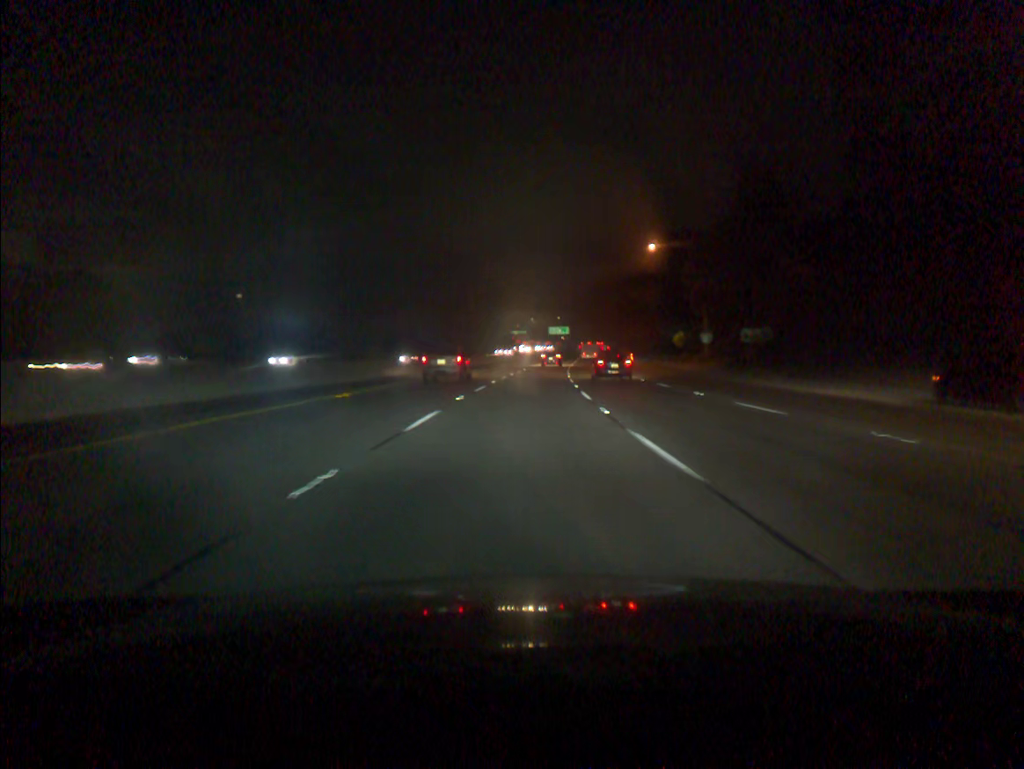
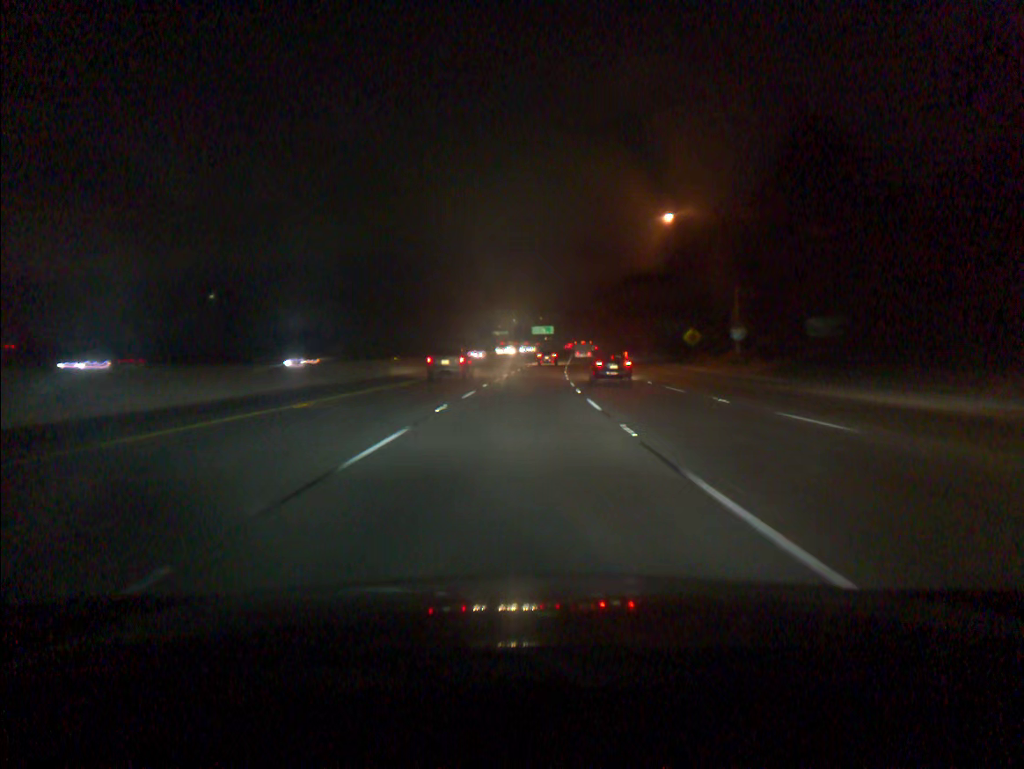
(+0.2, +18.5) m; +1°
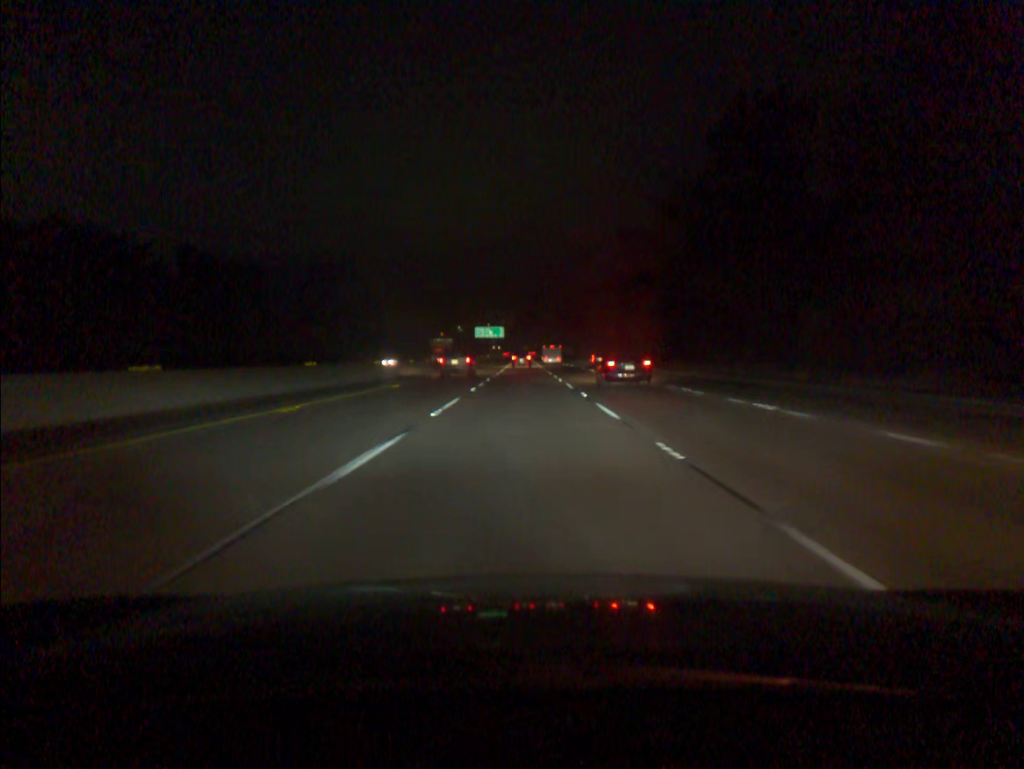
(+2.7, +73.9) m; +4°
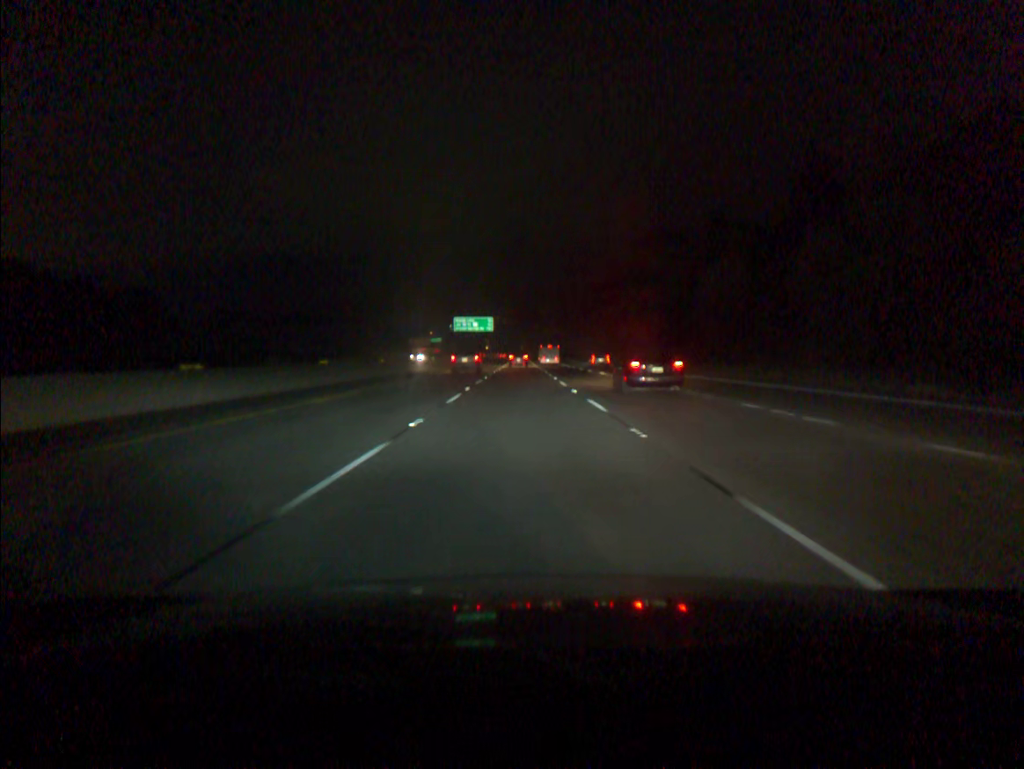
(+0.4, +55.3) m; 0°
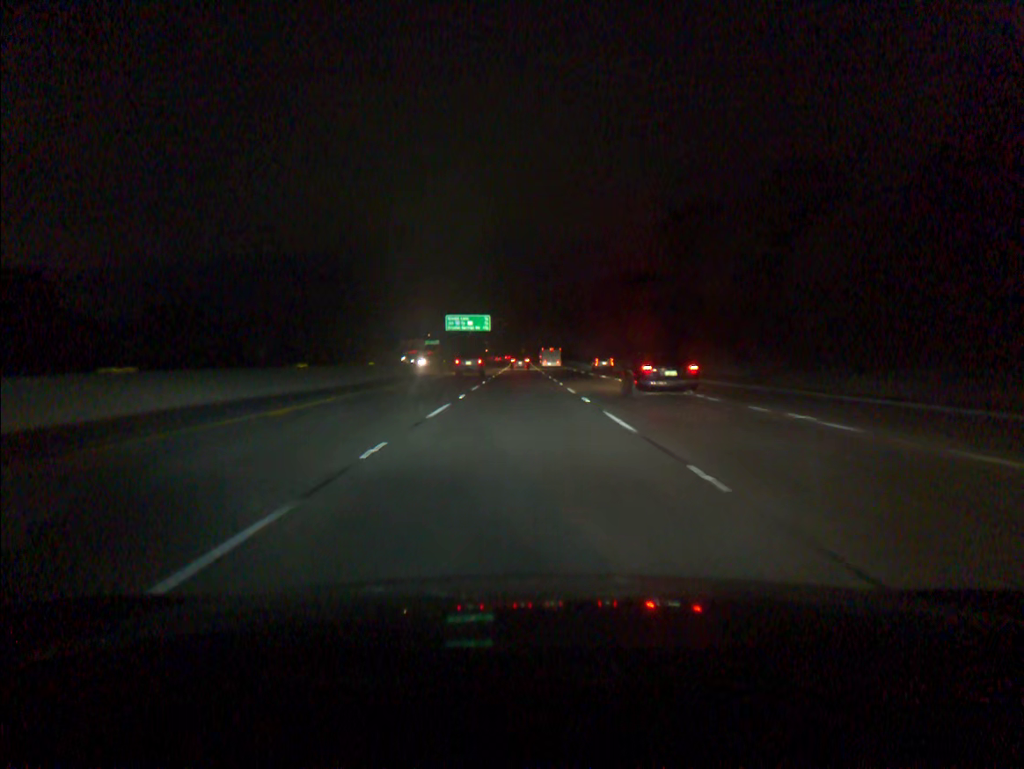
(0.0, +18.4) m; 0°
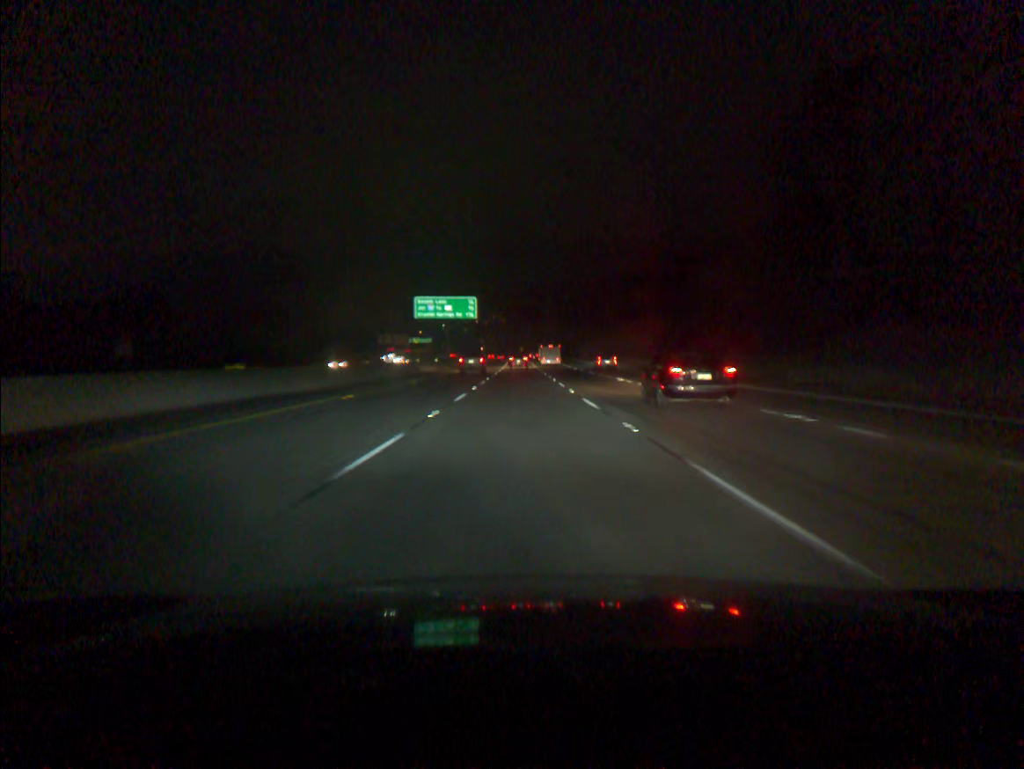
(0.0, +36.7) m; 0°
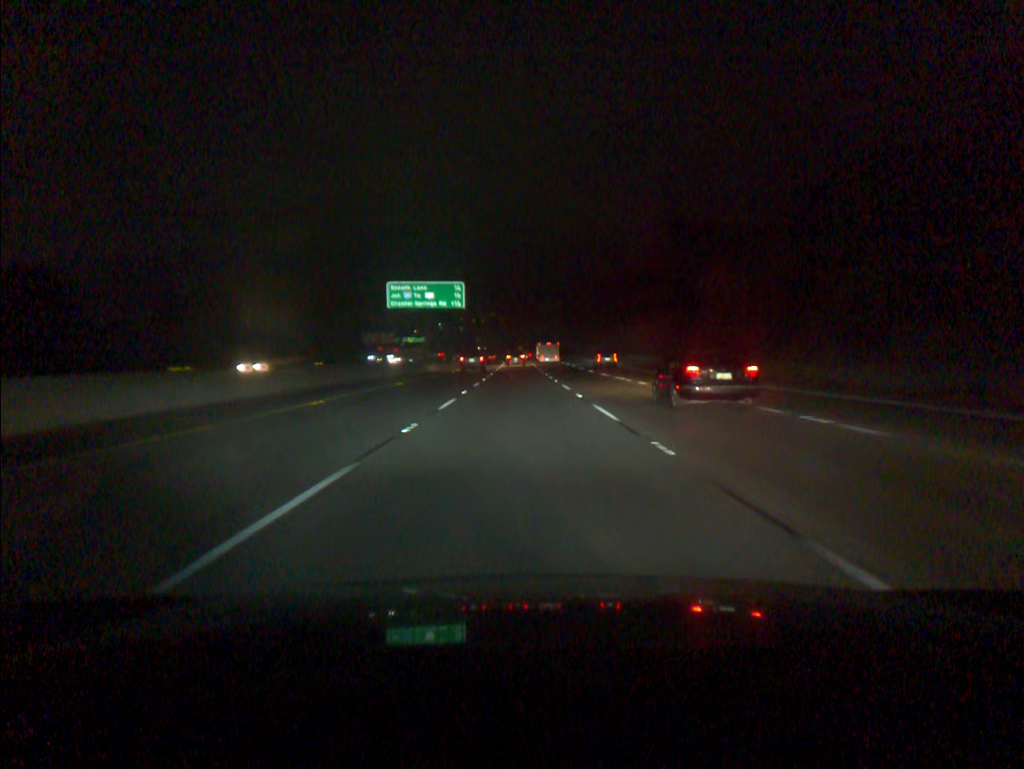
(0.0, +18.3) m; 0°
